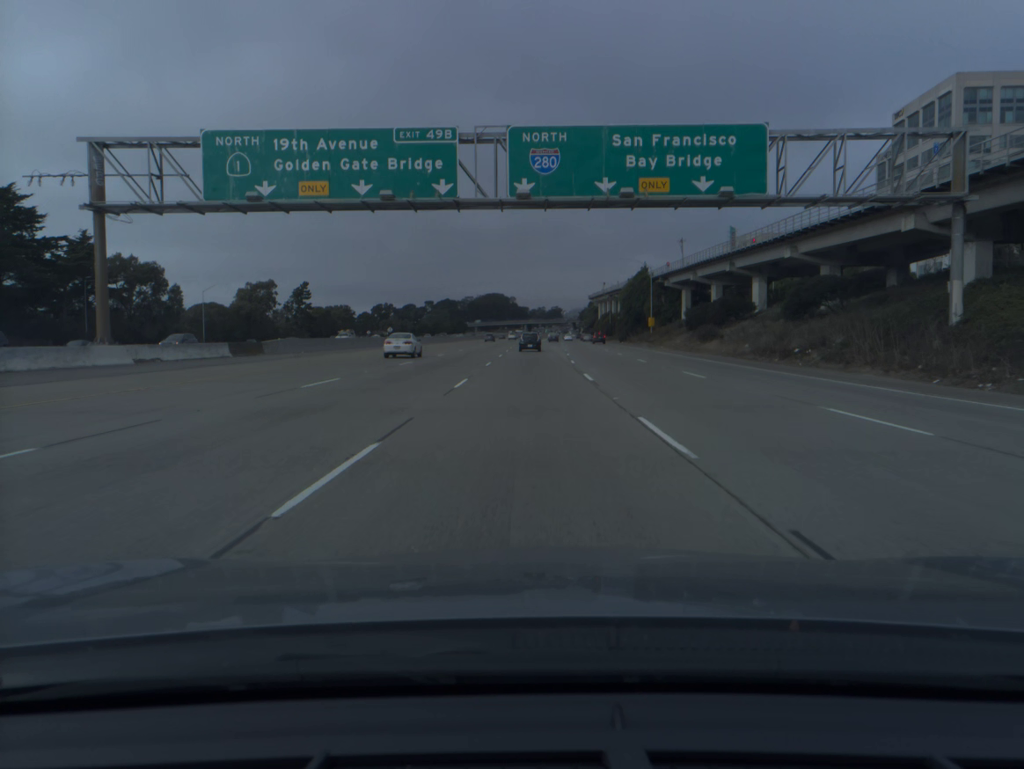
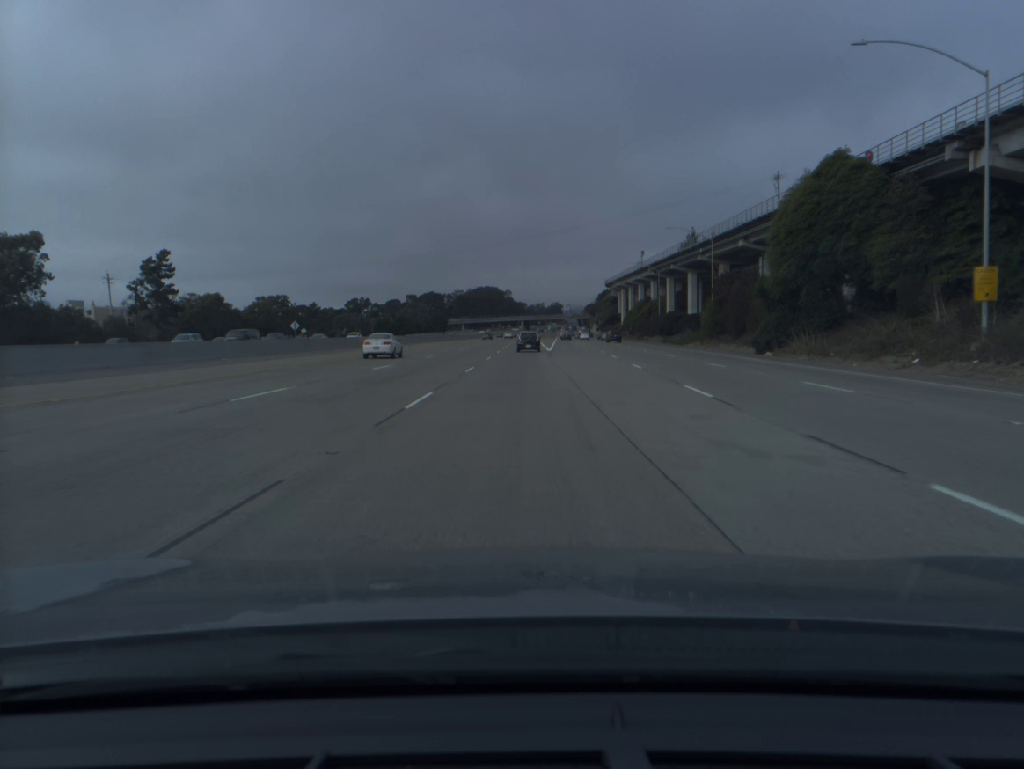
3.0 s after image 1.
(+0.8, +91.1) m; 0°
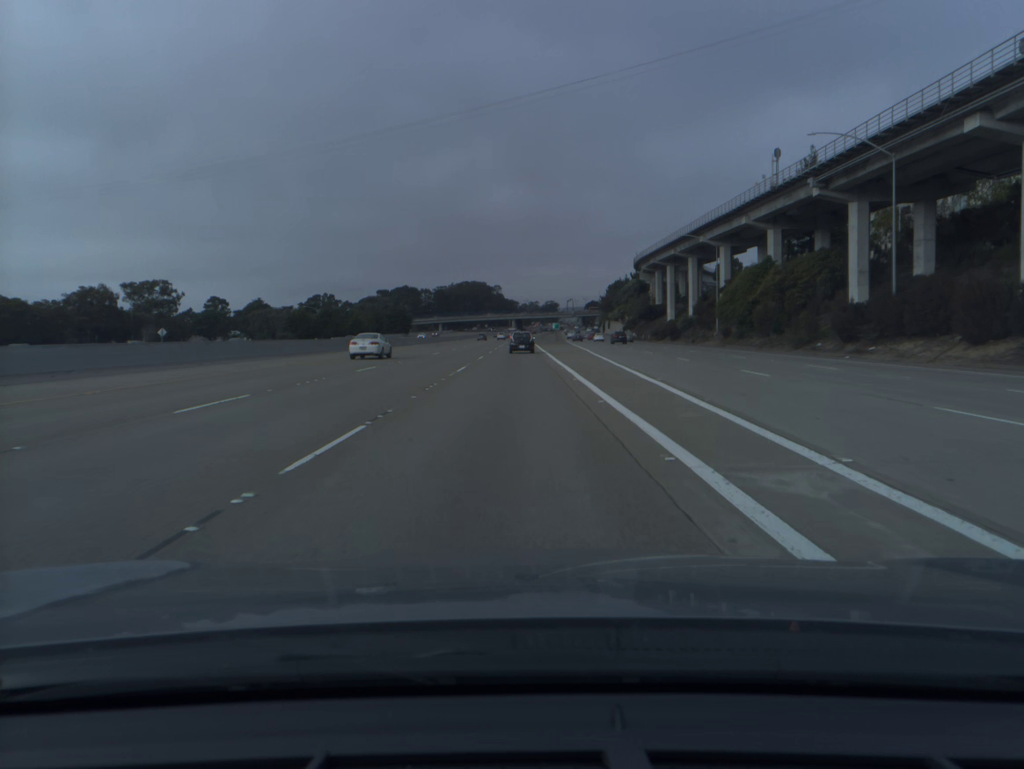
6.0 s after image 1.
(+0.1, +89.7) m; 0°
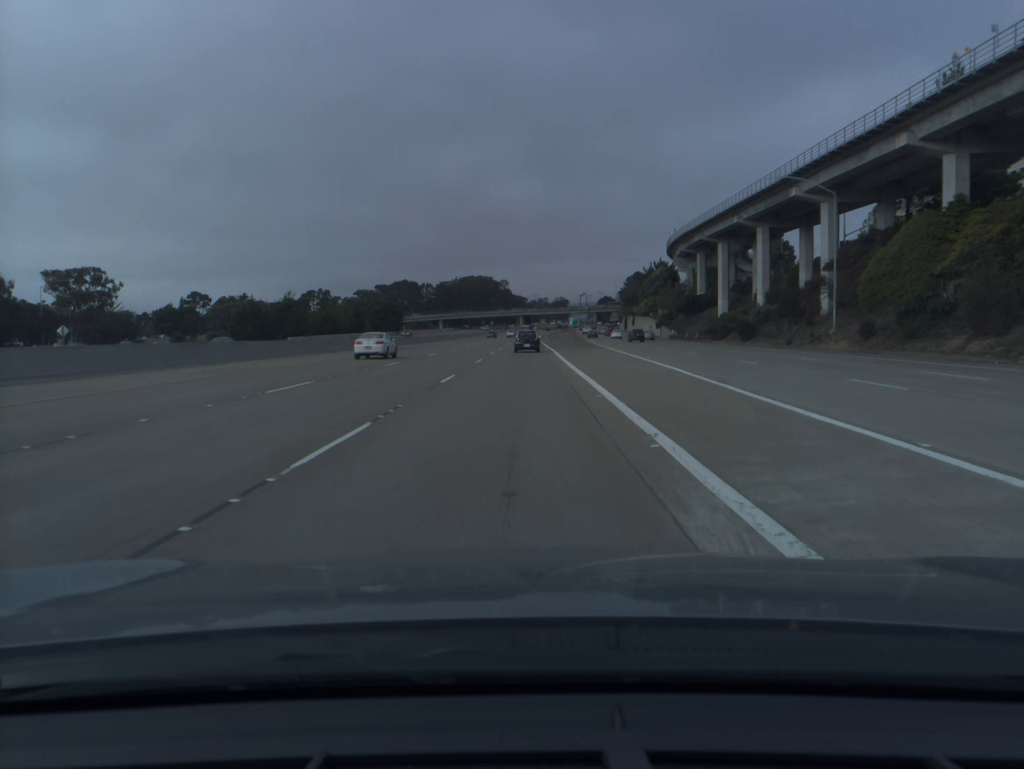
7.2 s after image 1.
(-0.1, +35.3) m; -1°
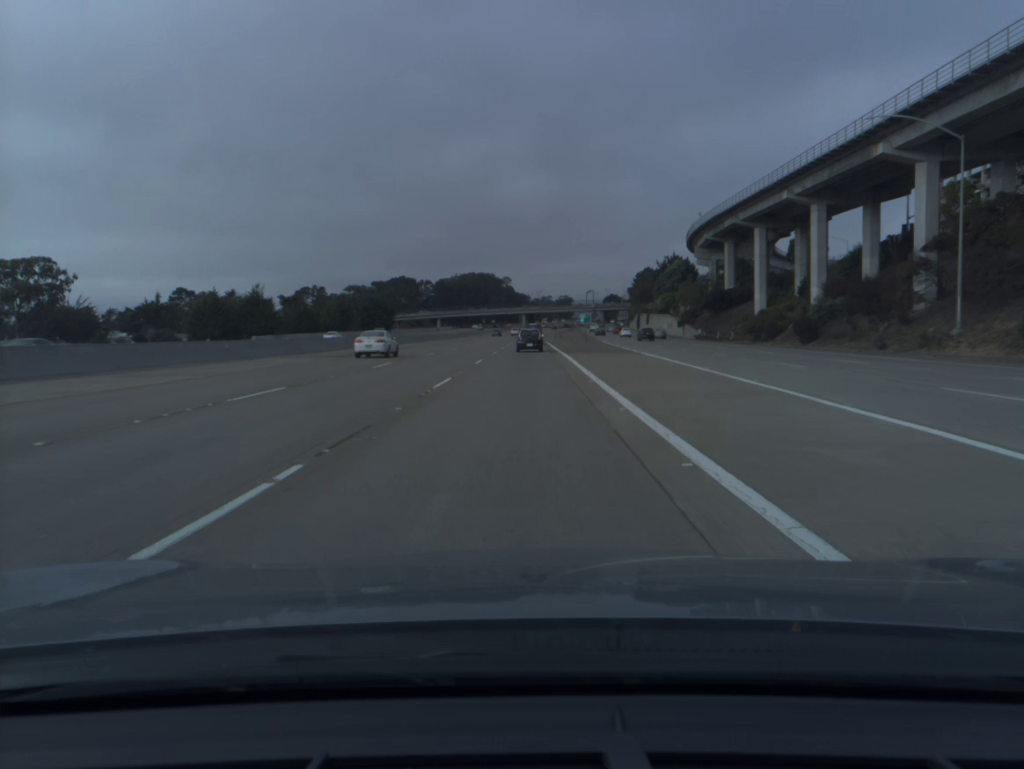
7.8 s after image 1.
(-0.1, +17.4) m; 0°
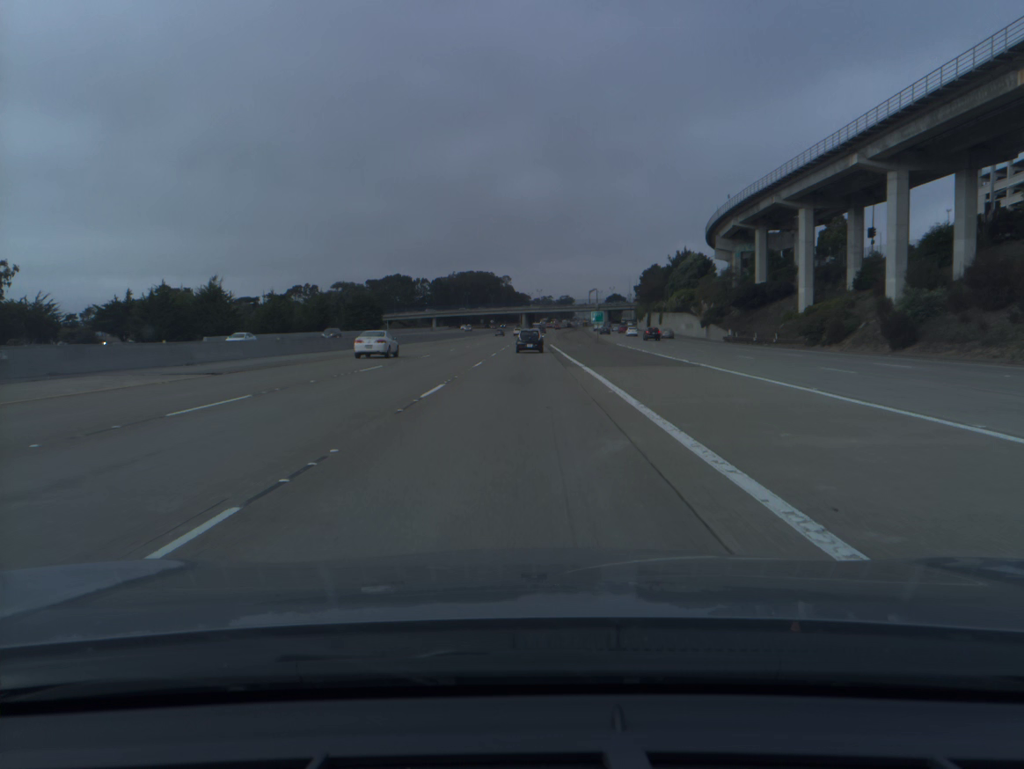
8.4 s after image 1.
(0.0, +17.2) m; 0°
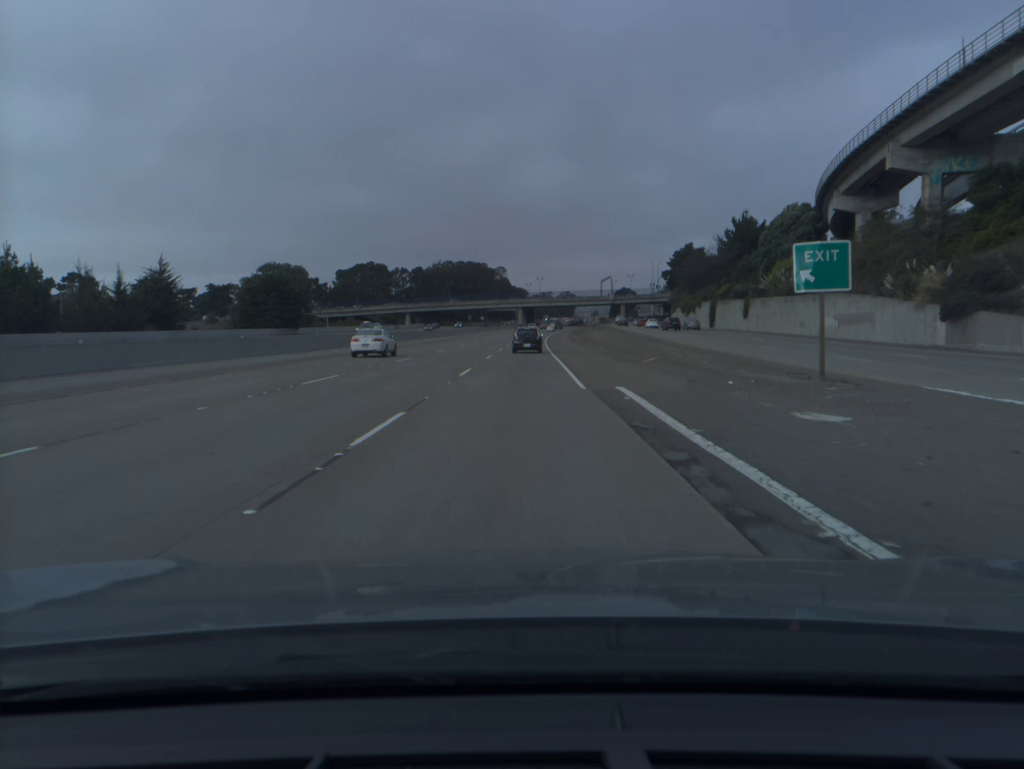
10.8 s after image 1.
(+0.2, +65.9) m; 0°
